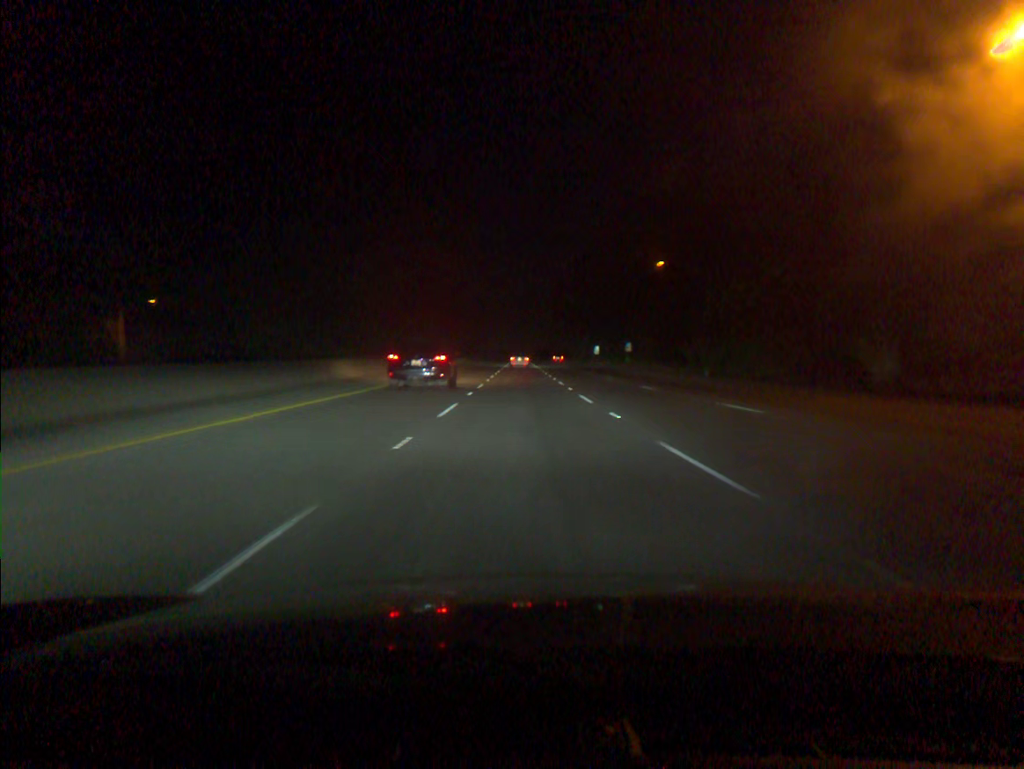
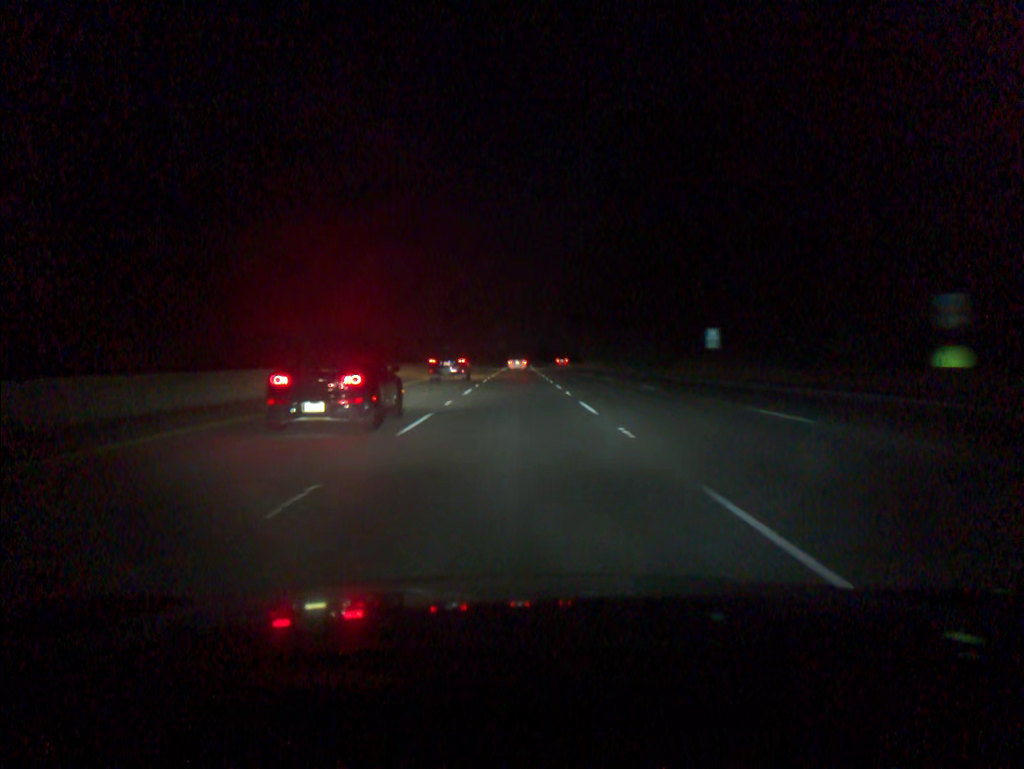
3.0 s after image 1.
(+0.2, +91.6) m; 0°
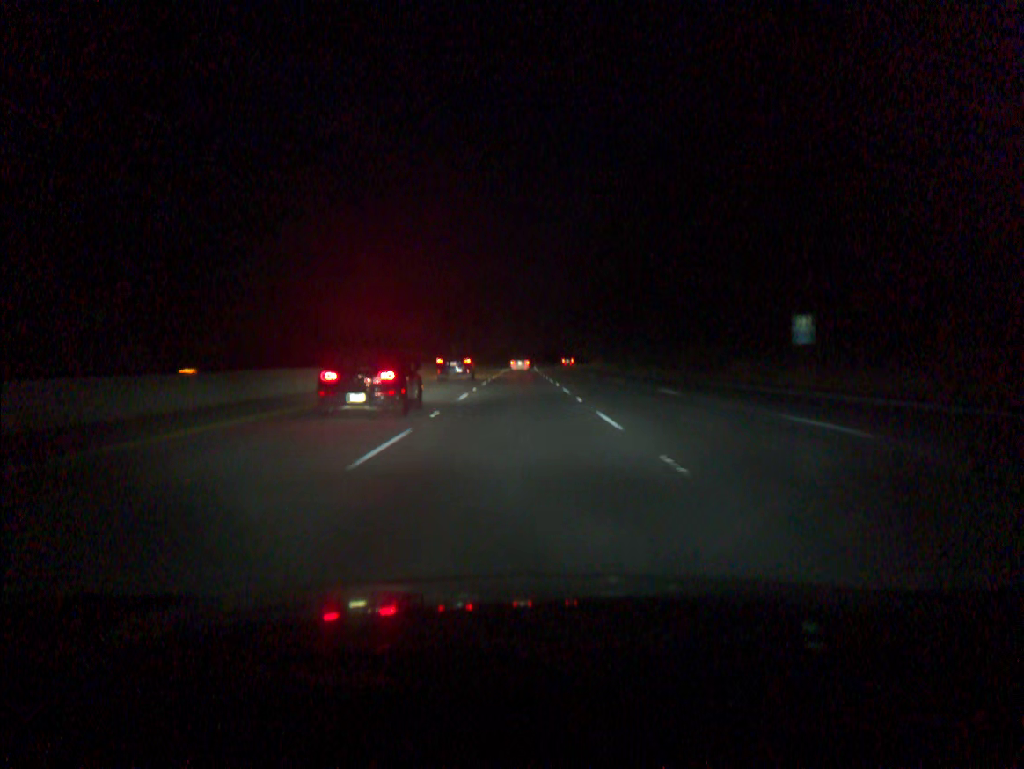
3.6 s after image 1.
(0.0, +18.3) m; 0°
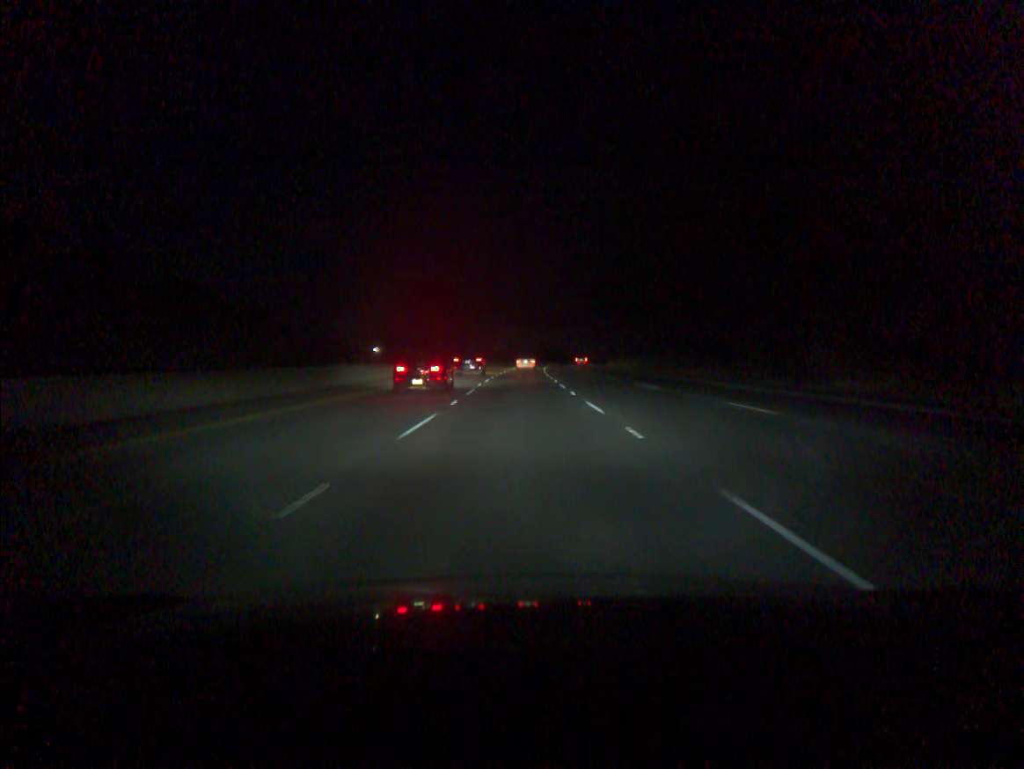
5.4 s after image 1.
(0.0, +54.8) m; 0°
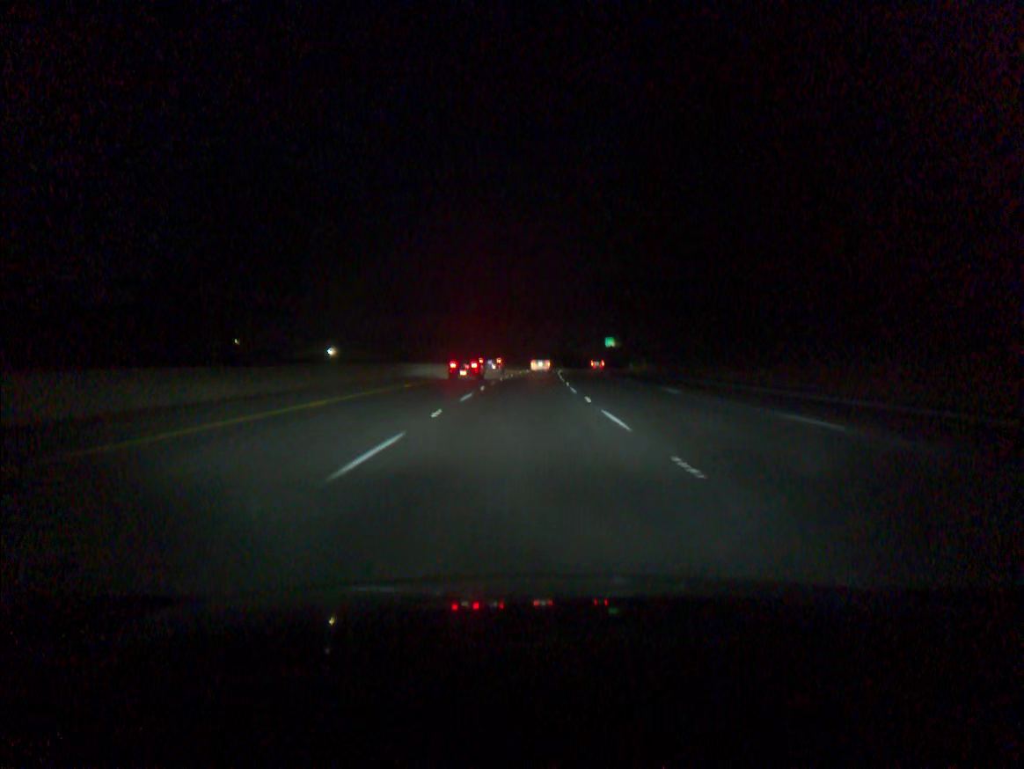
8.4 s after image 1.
(+1.1, +91.4) m; +2°
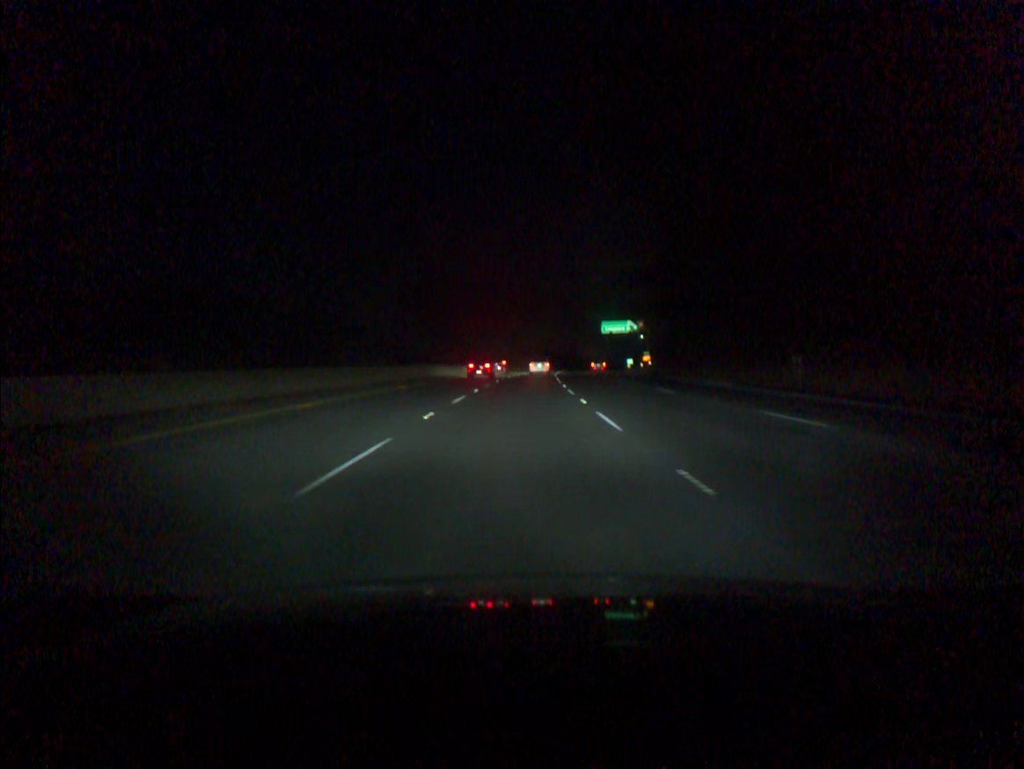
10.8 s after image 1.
(+1.9, +73.2) m; +3°
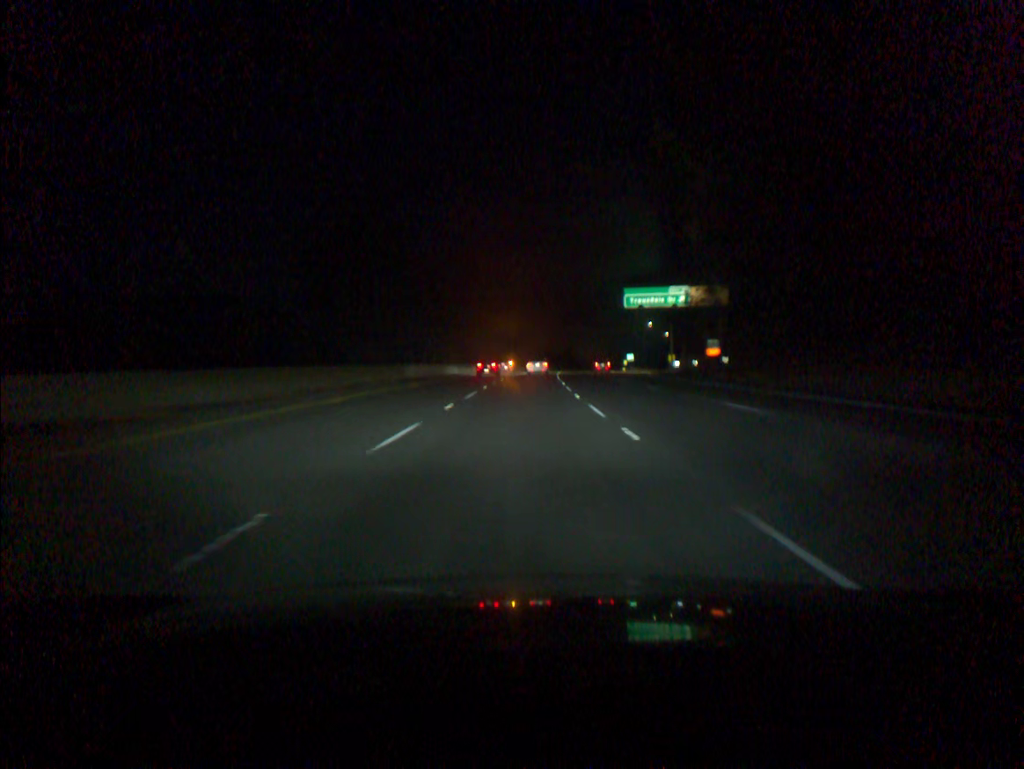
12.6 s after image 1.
(+0.9, +55.1) m; +2°
